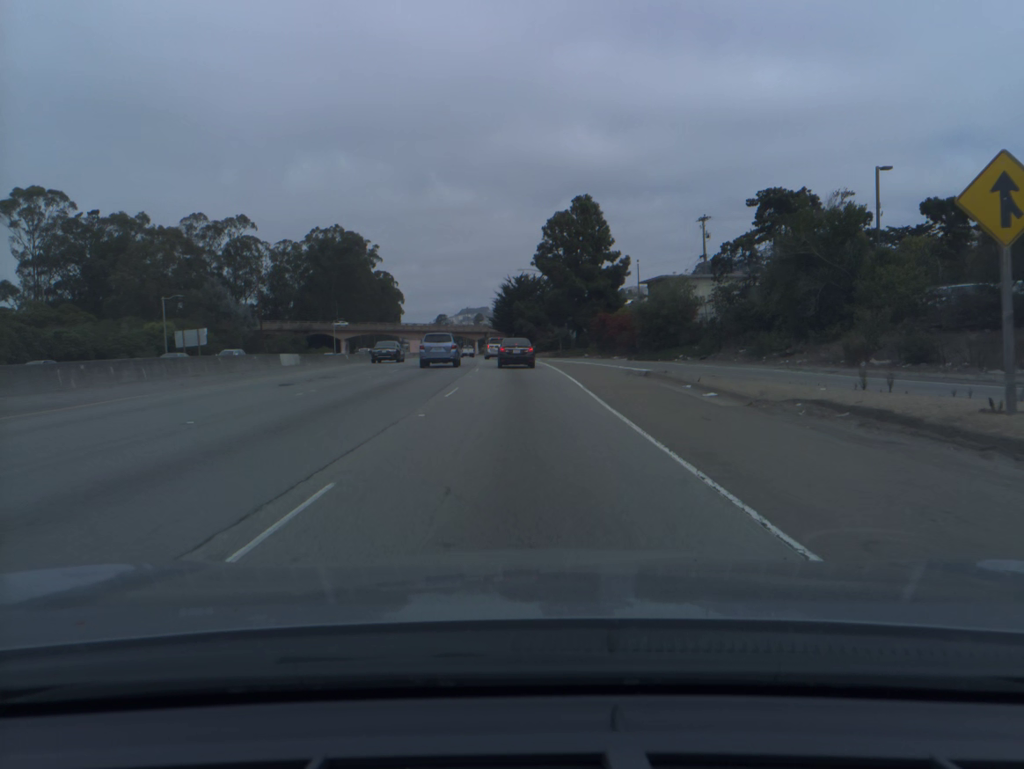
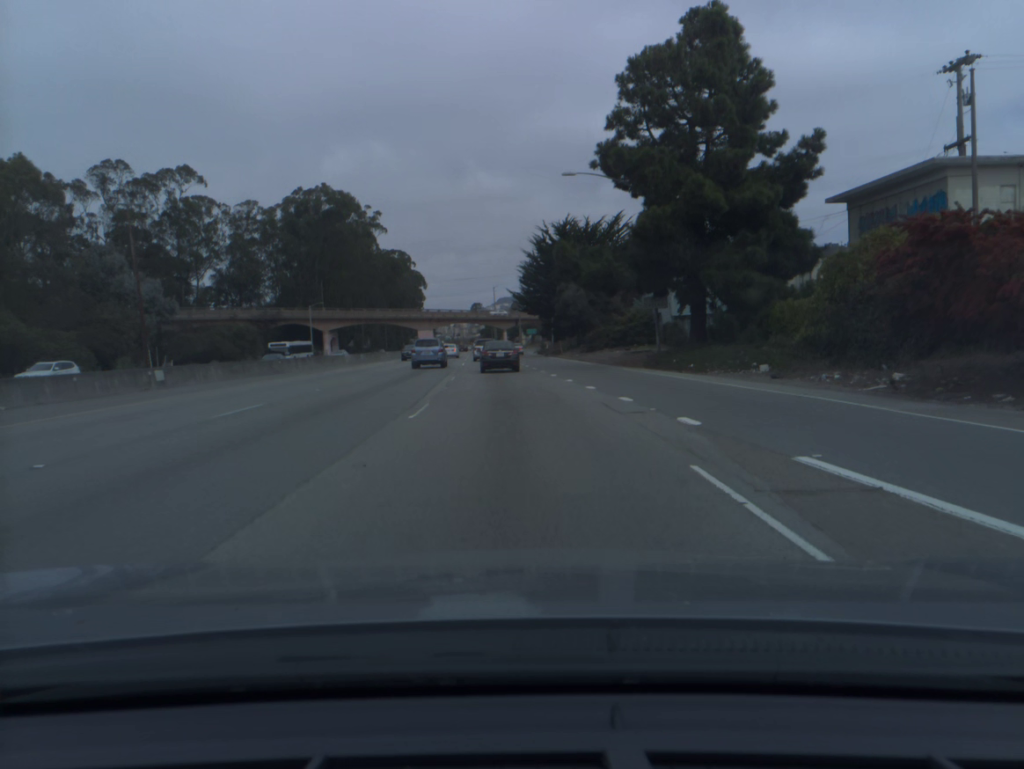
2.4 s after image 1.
(-1.0, +48.8) m; -3°
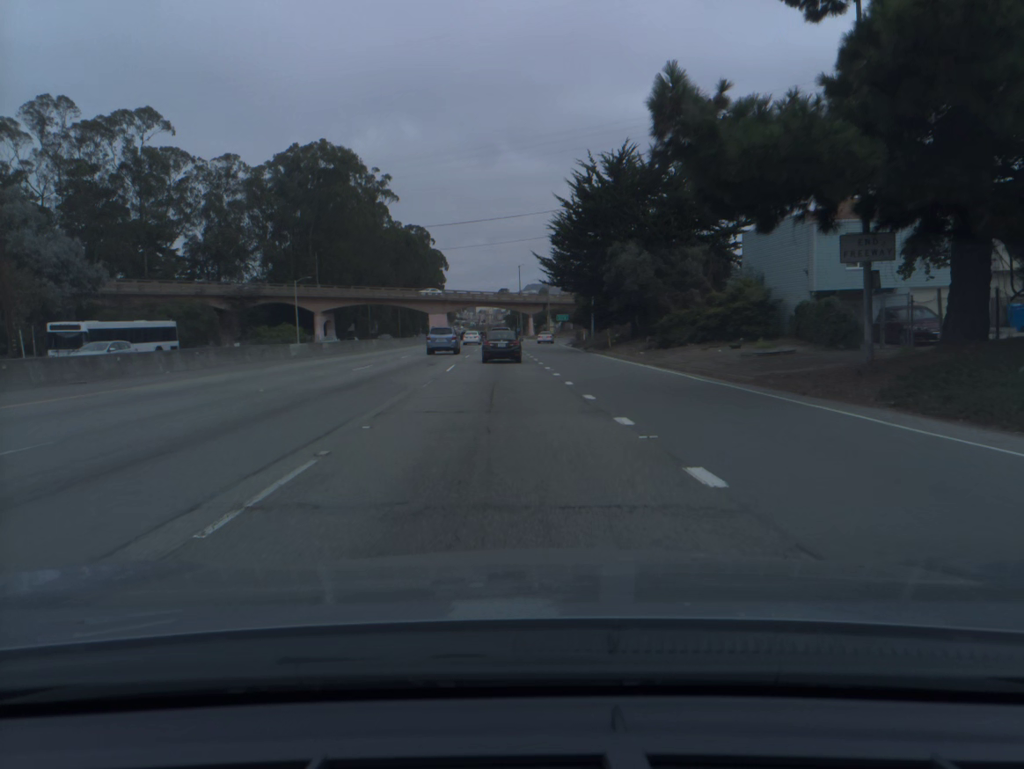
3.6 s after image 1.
(-0.5, +23.3) m; -2°
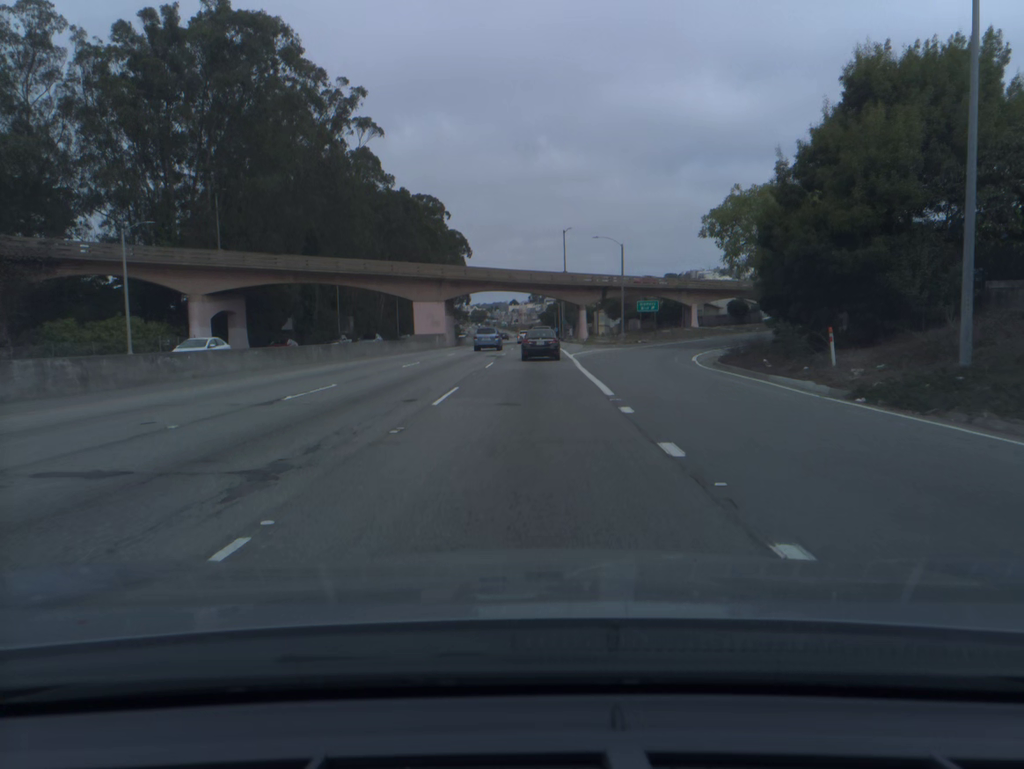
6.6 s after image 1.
(-1.7, +56.9) m; -2°
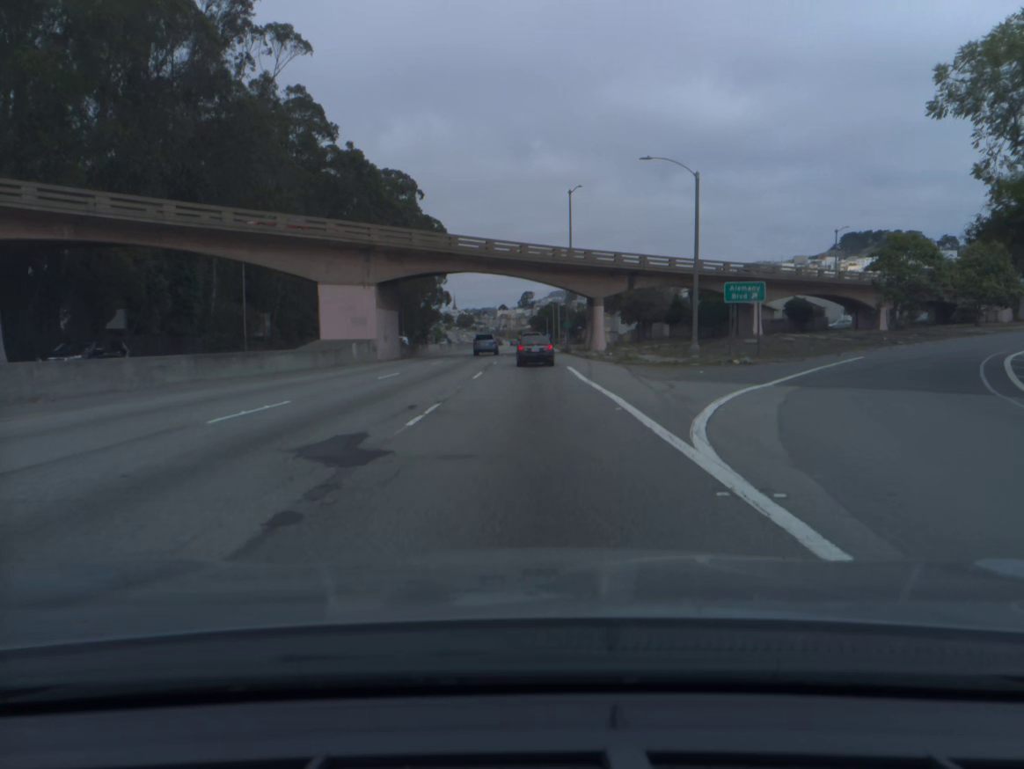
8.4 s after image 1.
(+0.2, +33.6) m; +1°
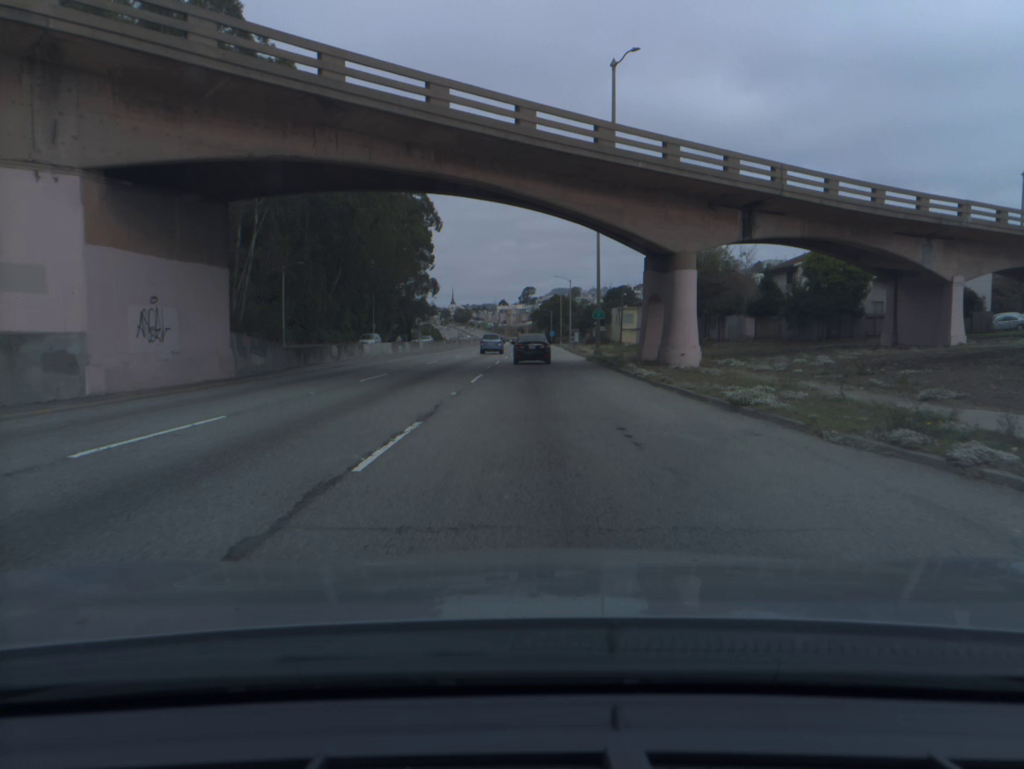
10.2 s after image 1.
(0.0, +33.3) m; 0°
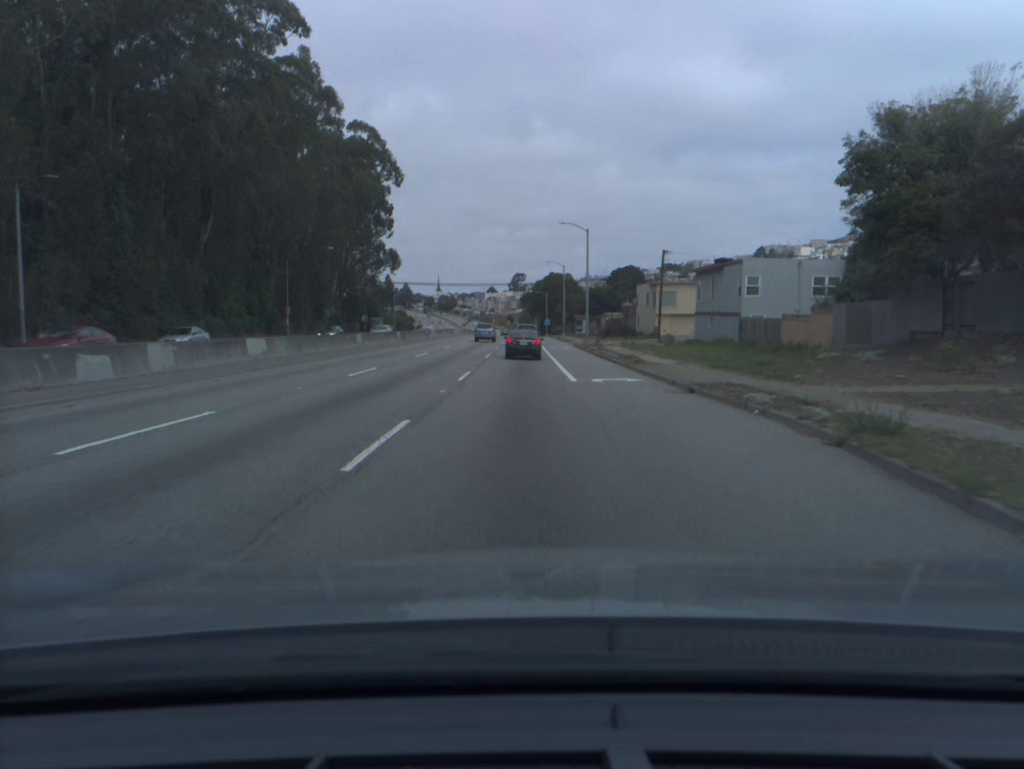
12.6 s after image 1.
(+0.5, +44.1) m; +1°
